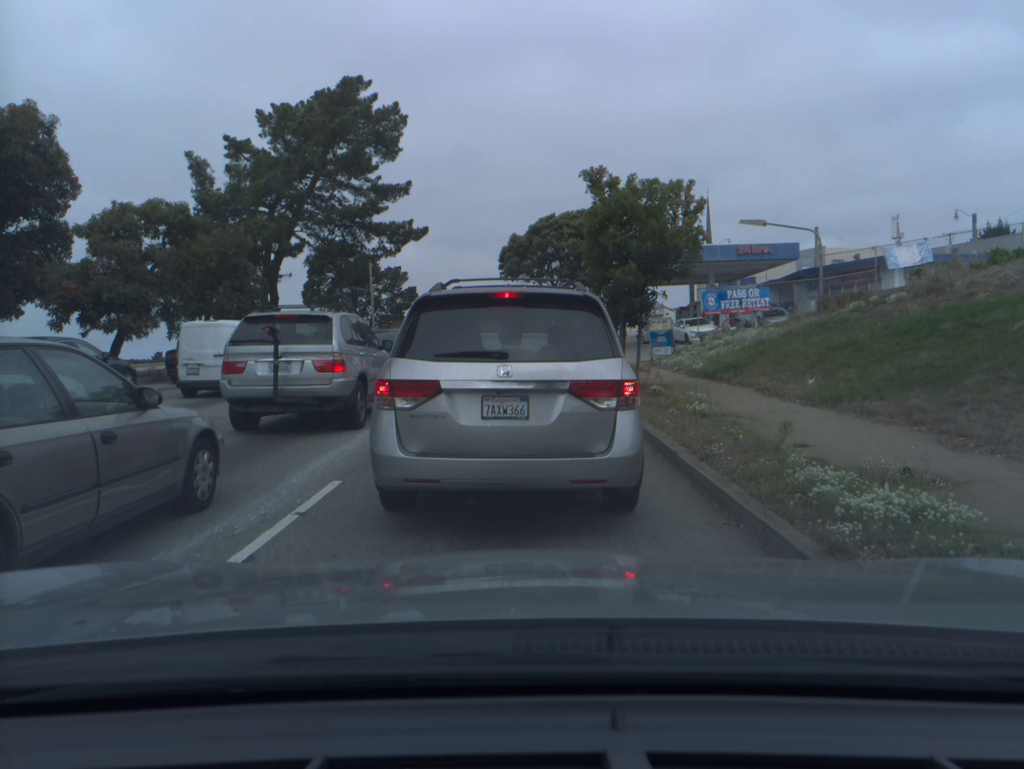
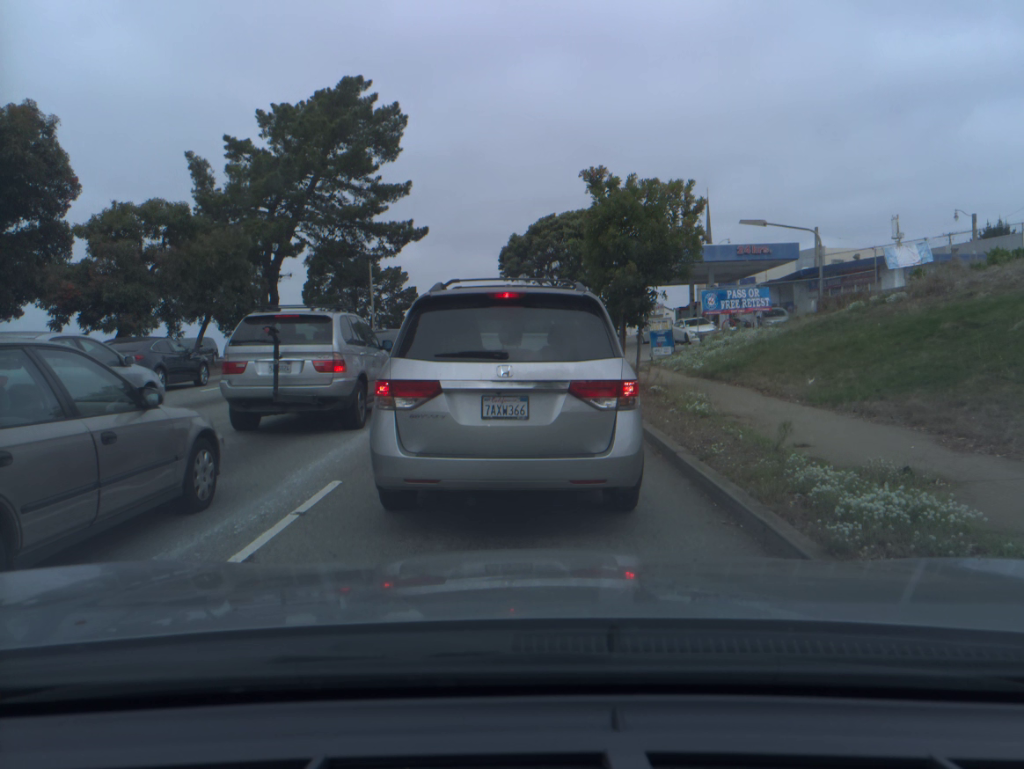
(0.0, 0.0) m; 0°
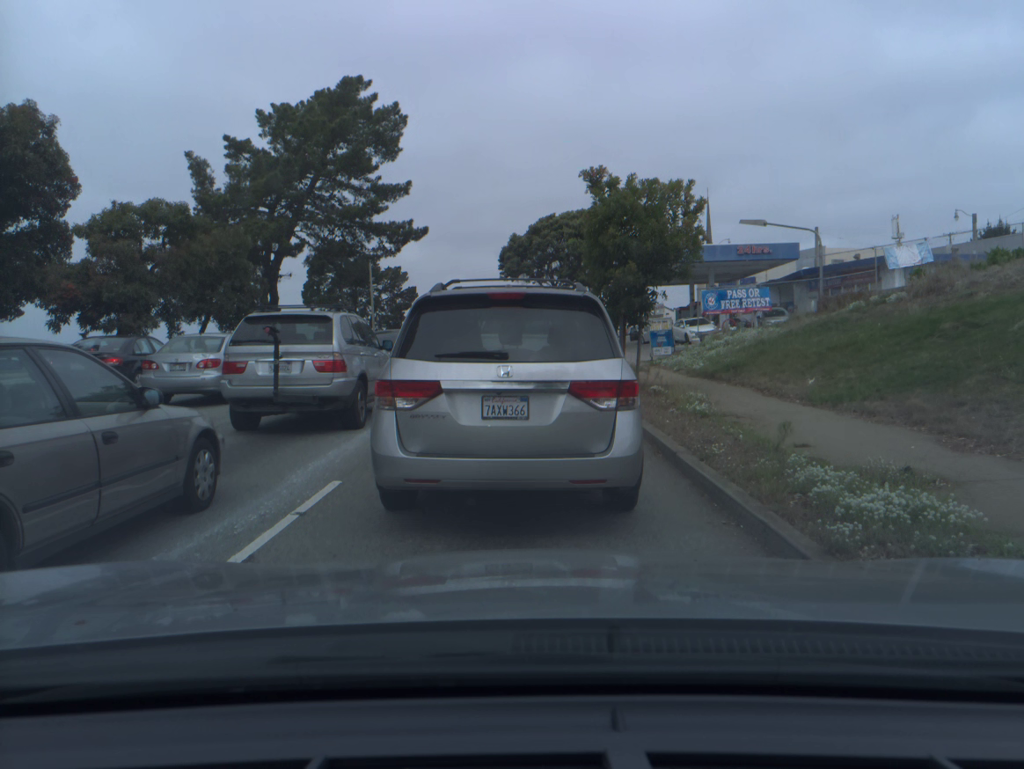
(0.0, 0.0) m; 0°
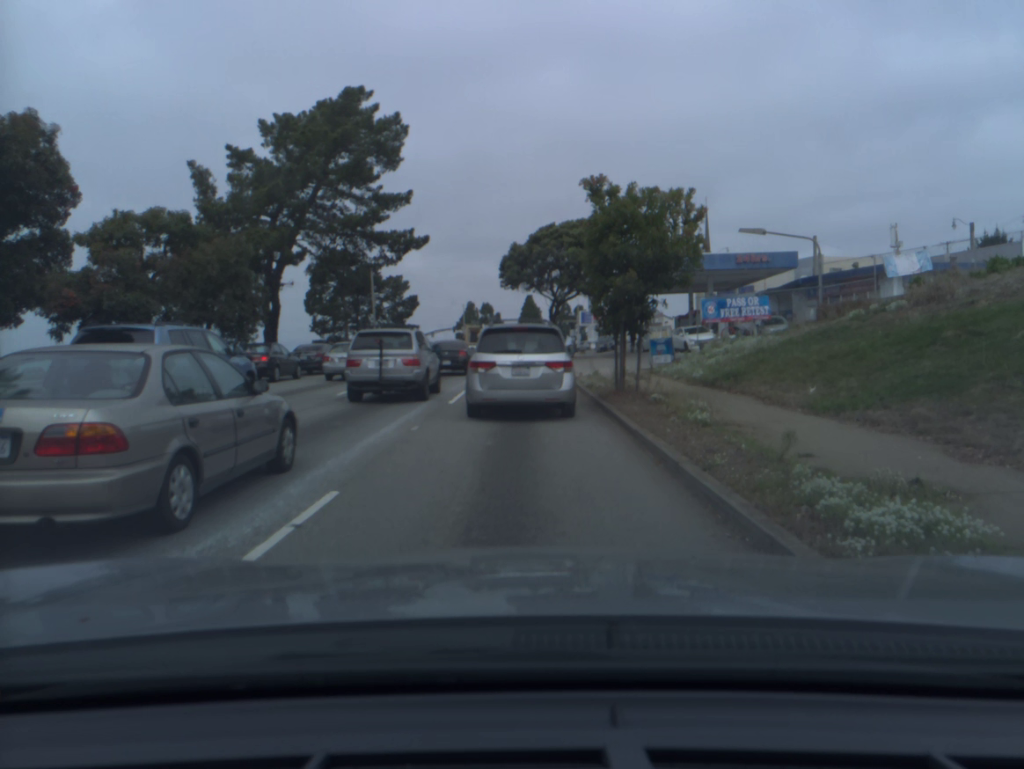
(0.0, +0.1) m; 0°
